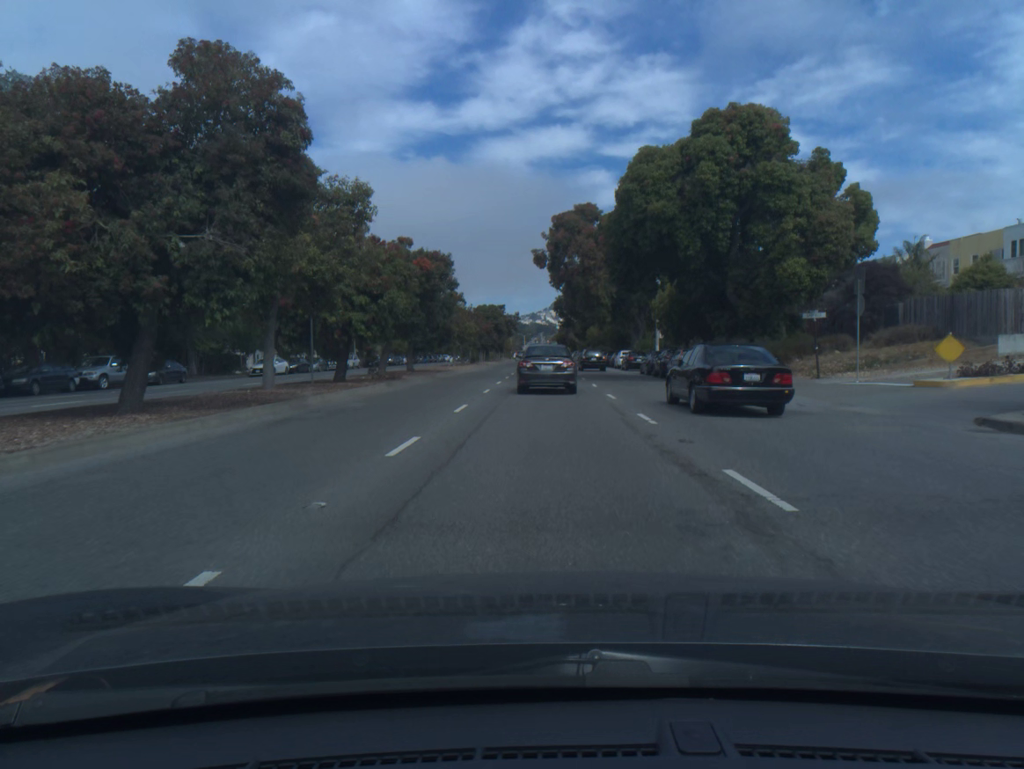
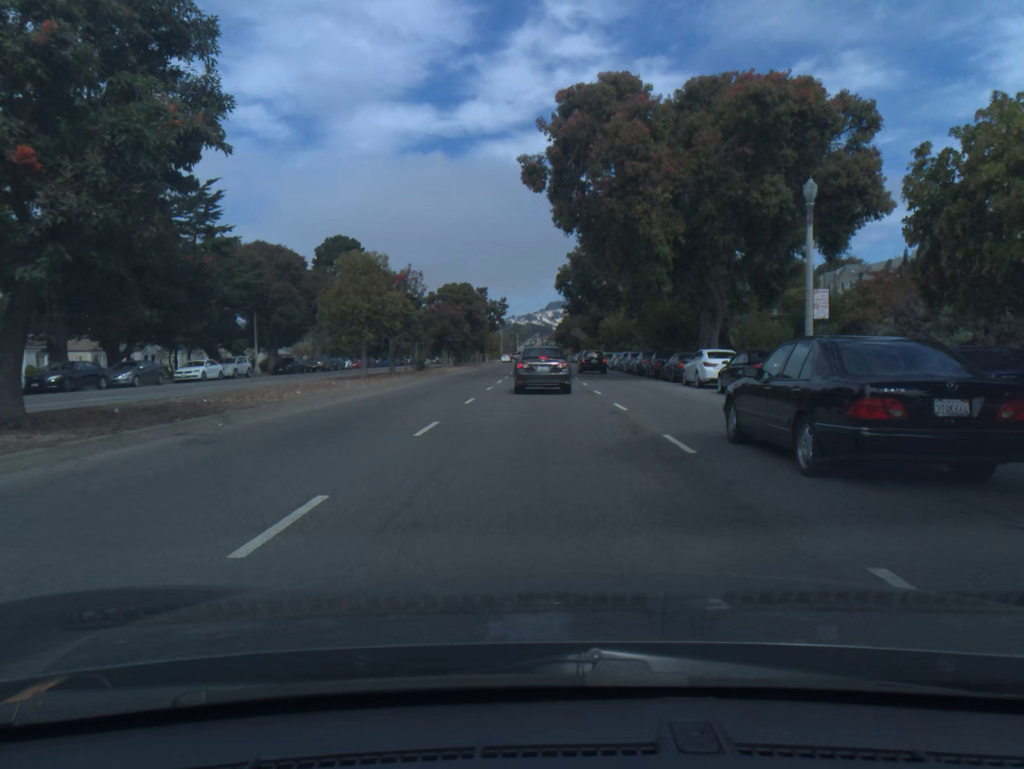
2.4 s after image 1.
(+0.1, +33.5) m; 0°
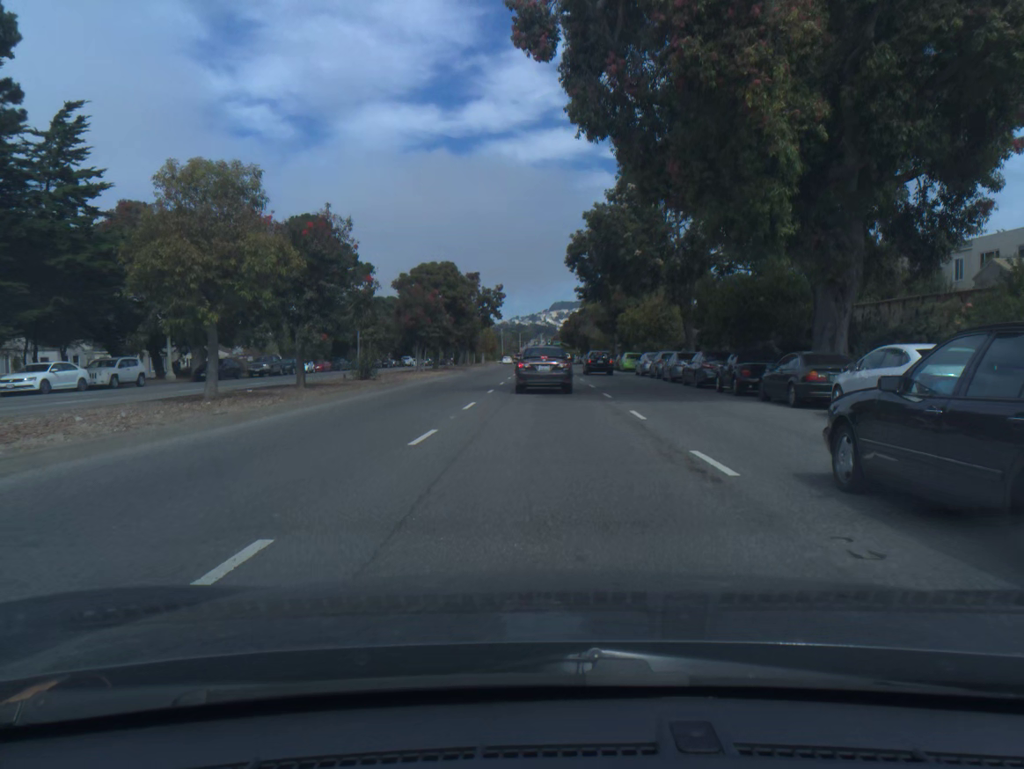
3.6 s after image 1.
(0.0, +16.3) m; 0°
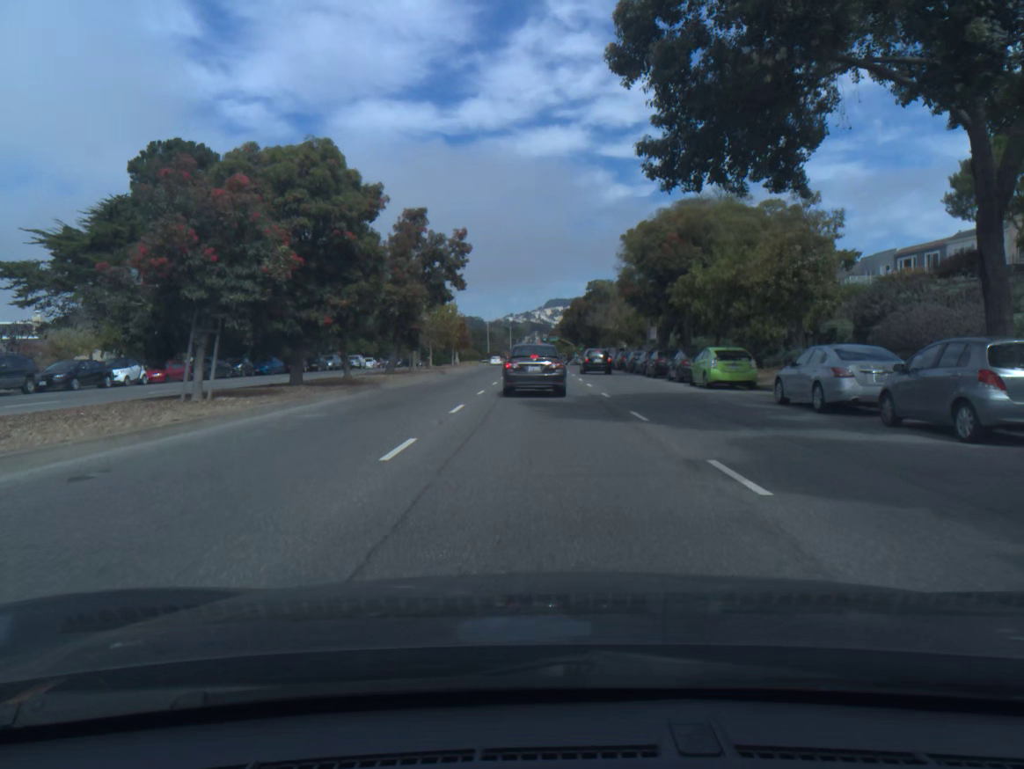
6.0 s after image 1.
(+0.1, +30.8) m; 0°
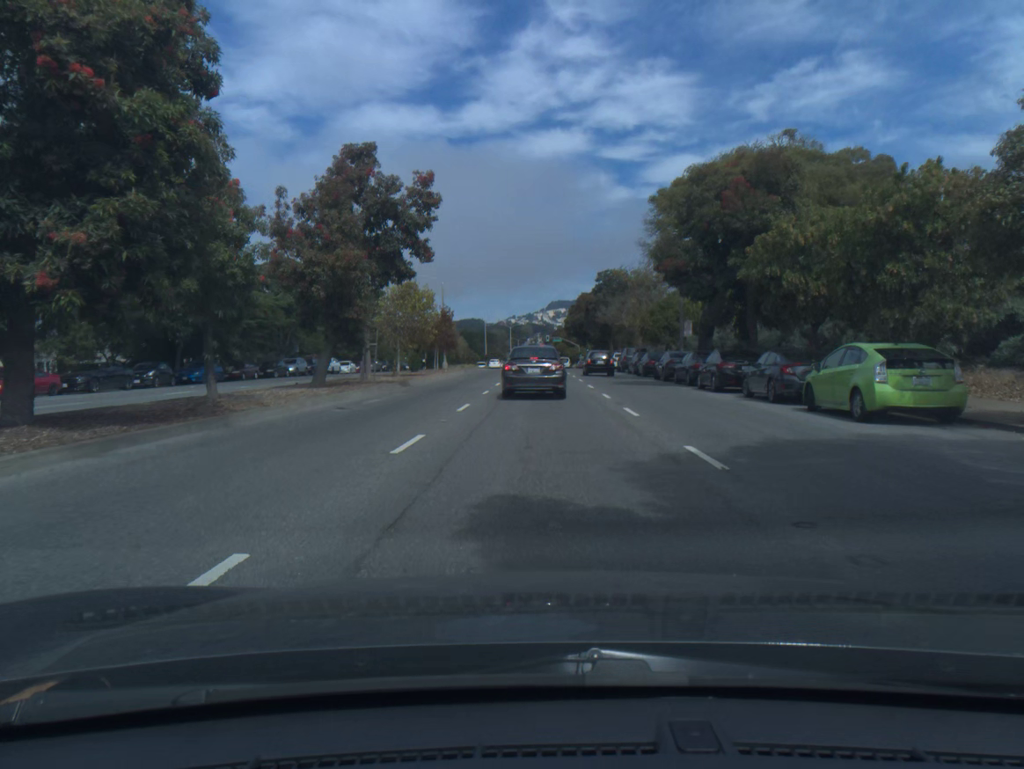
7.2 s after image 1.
(0.0, +13.4) m; 0°
